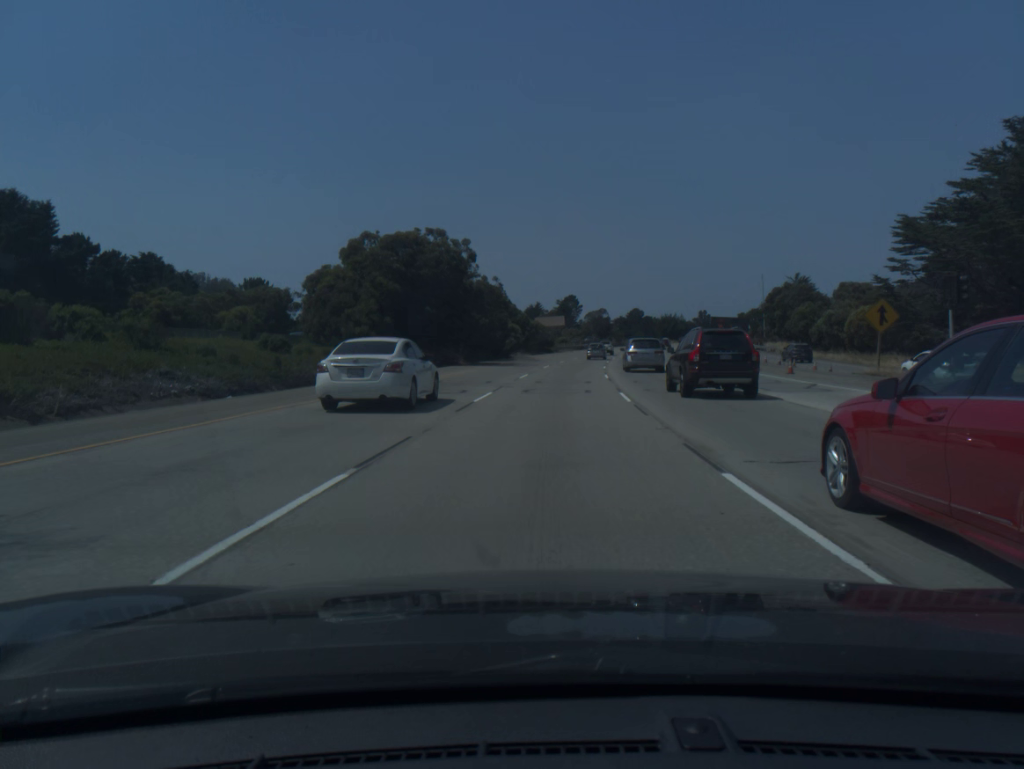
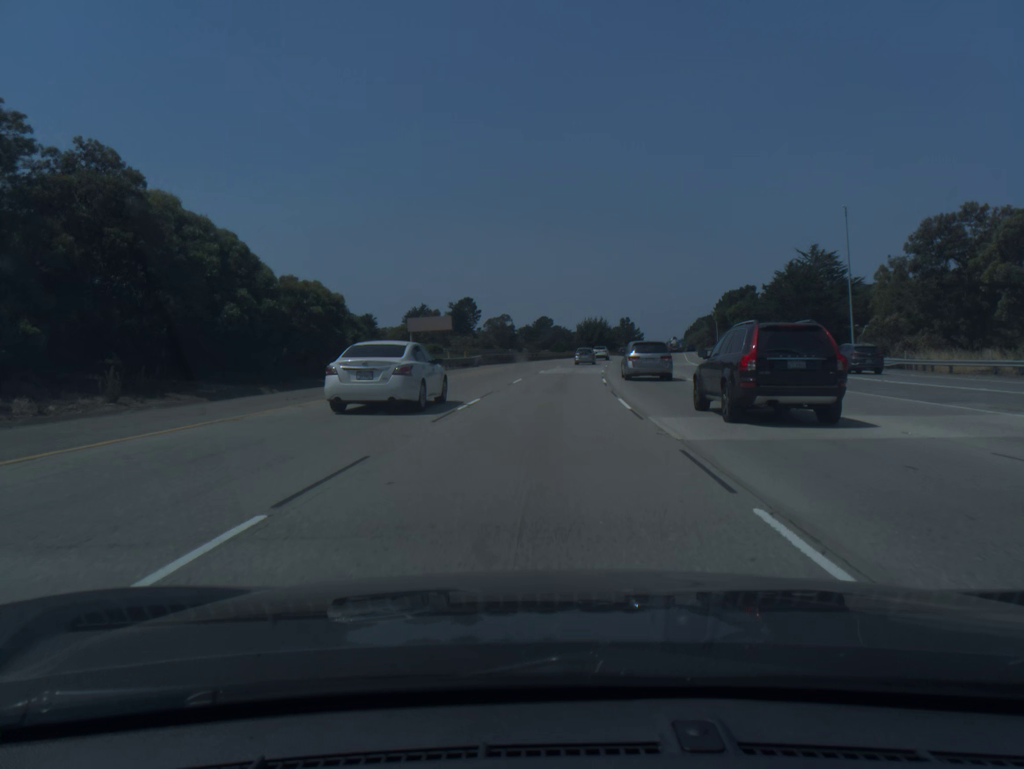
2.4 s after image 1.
(+4.8, +74.6) m; +7°
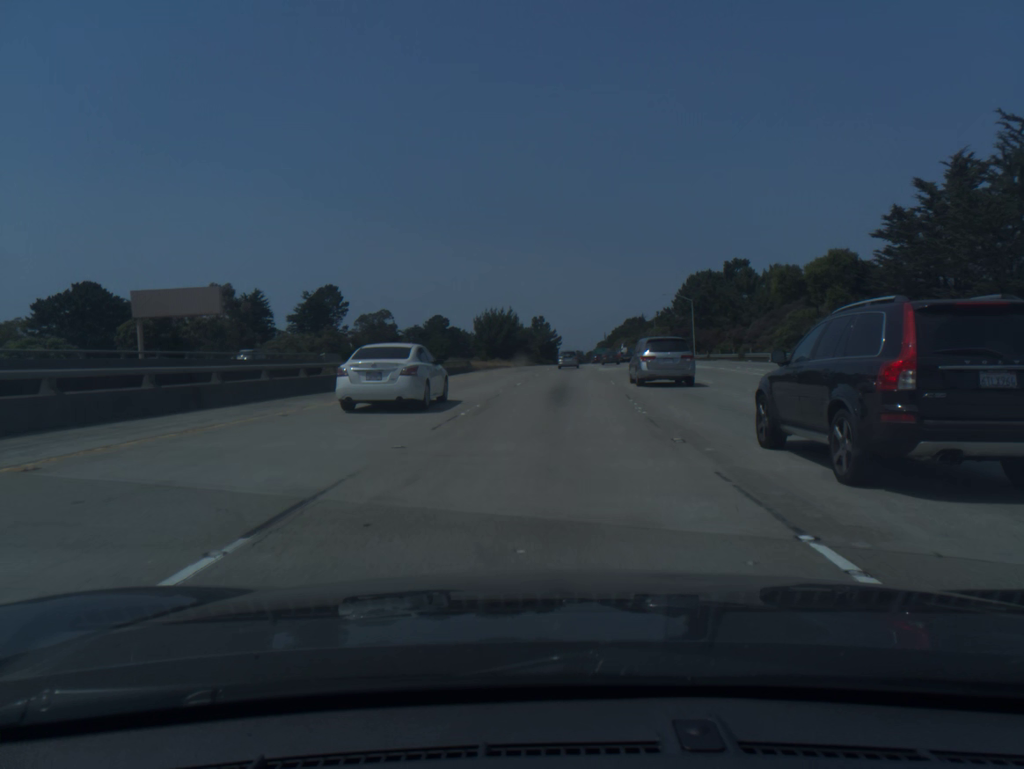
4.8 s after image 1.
(+4.4, +73.7) m; +7°
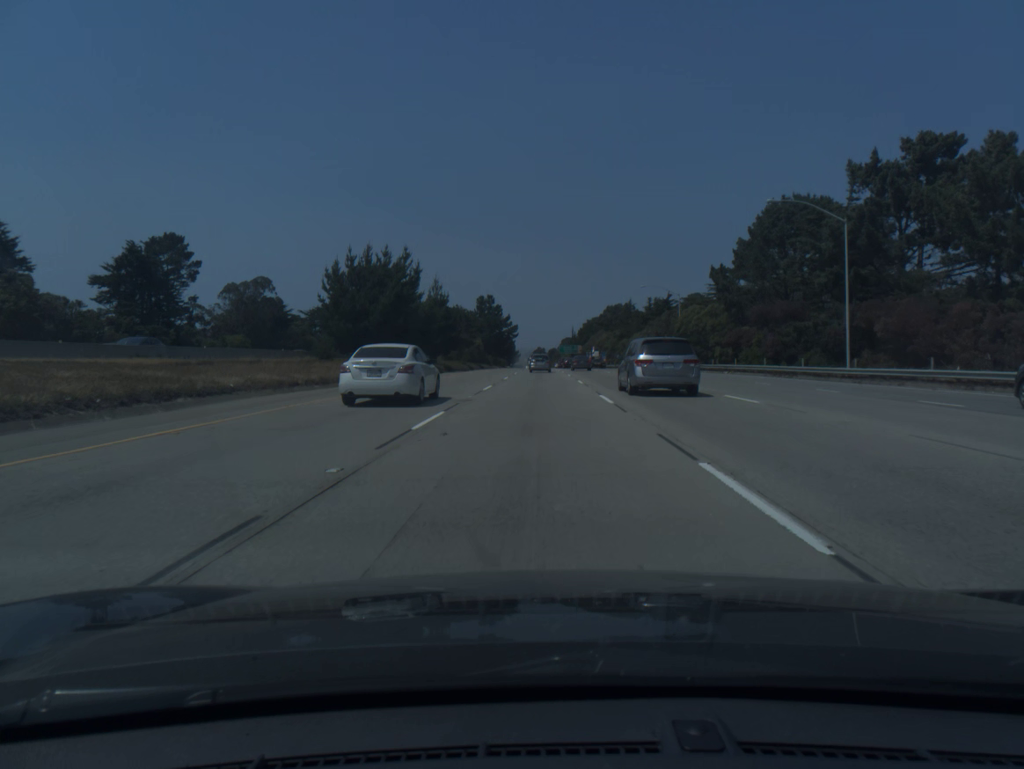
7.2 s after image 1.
(+3.0, +73.2) m; +3°
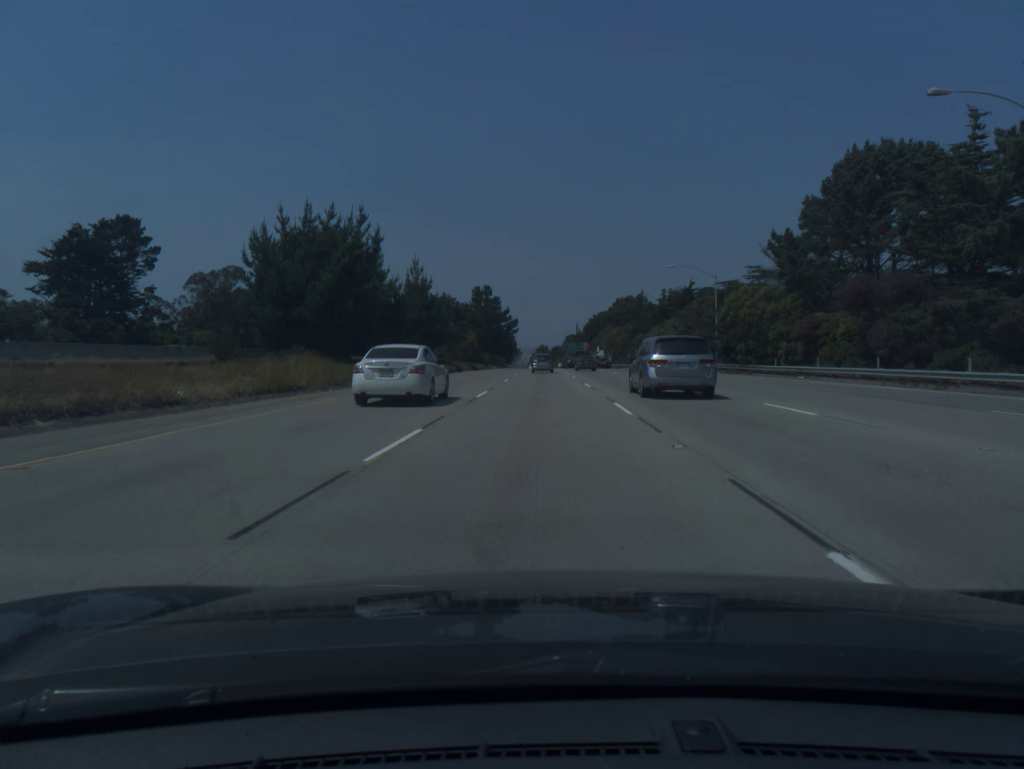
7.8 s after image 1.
(0.0, +18.2) m; 0°
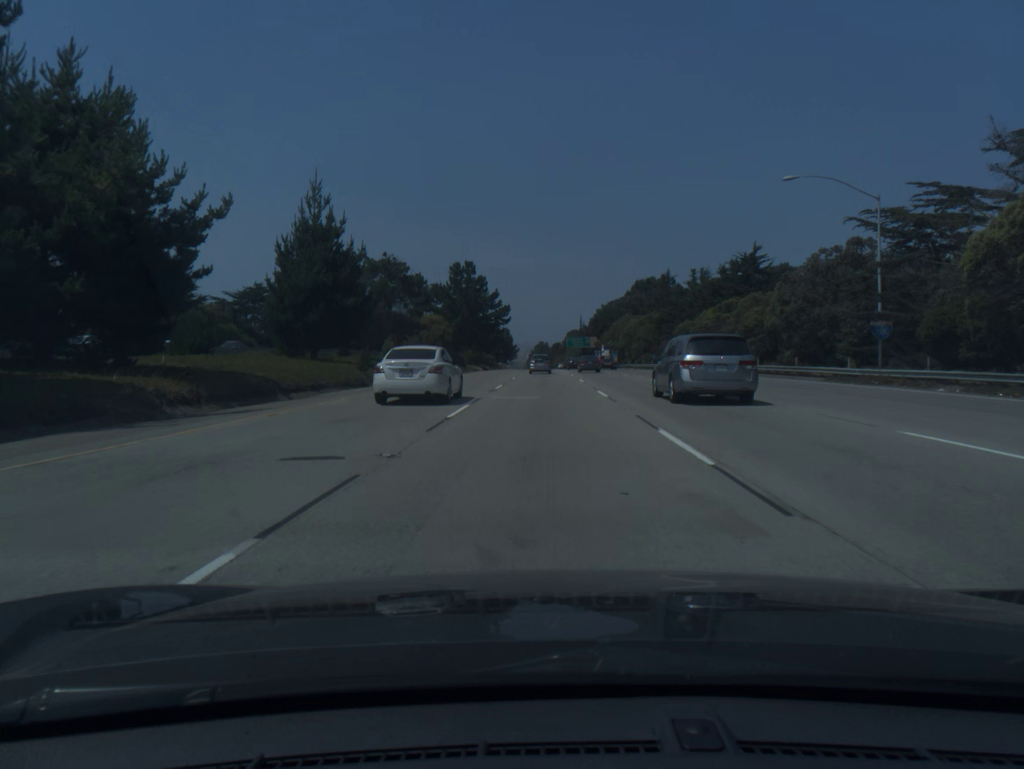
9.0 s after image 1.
(-0.1, +36.4) m; 0°
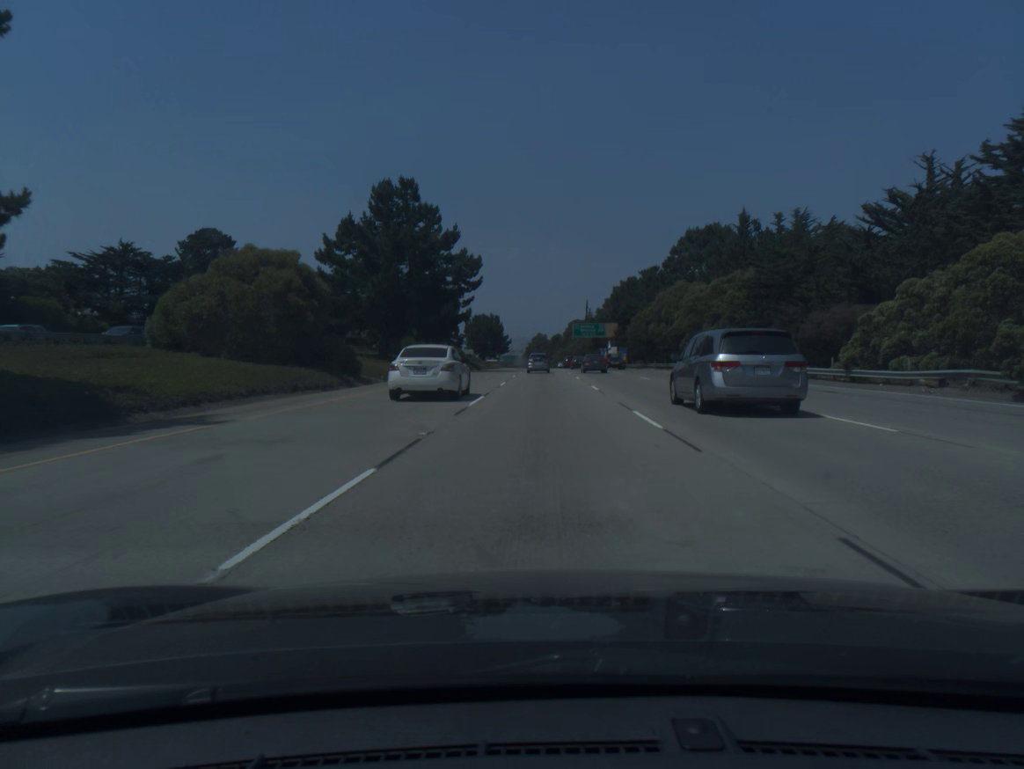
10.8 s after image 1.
(+0.1, +54.3) m; 0°
